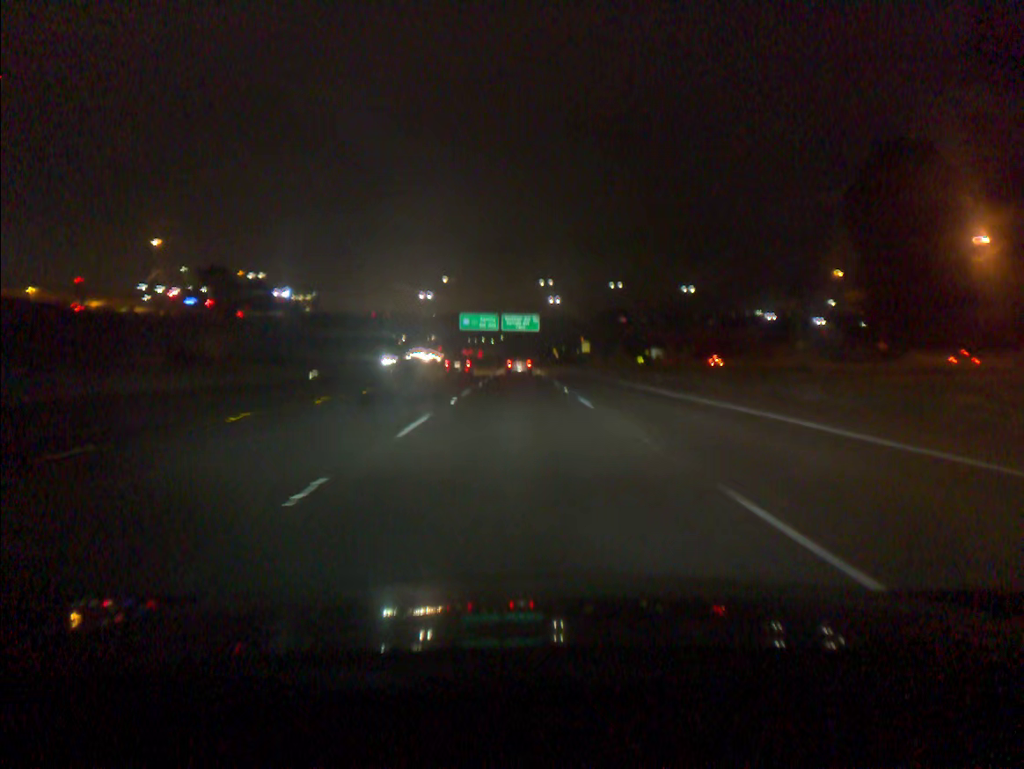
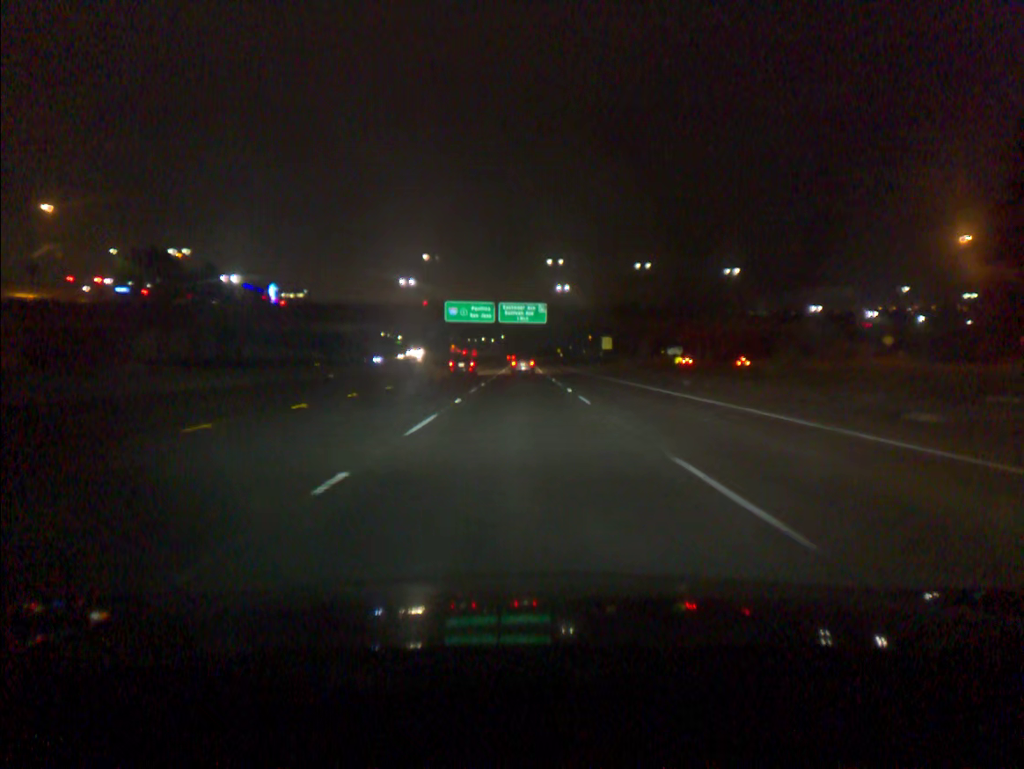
(0.0, +29.7) m; 0°
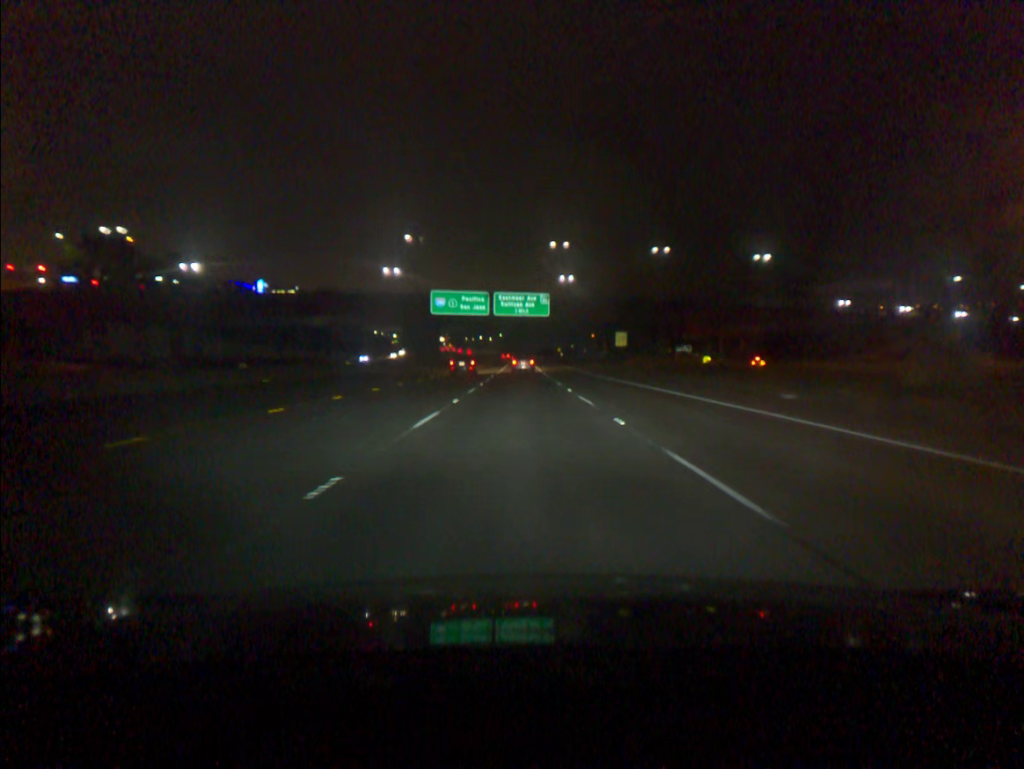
(0.0, +15.0) m; 0°
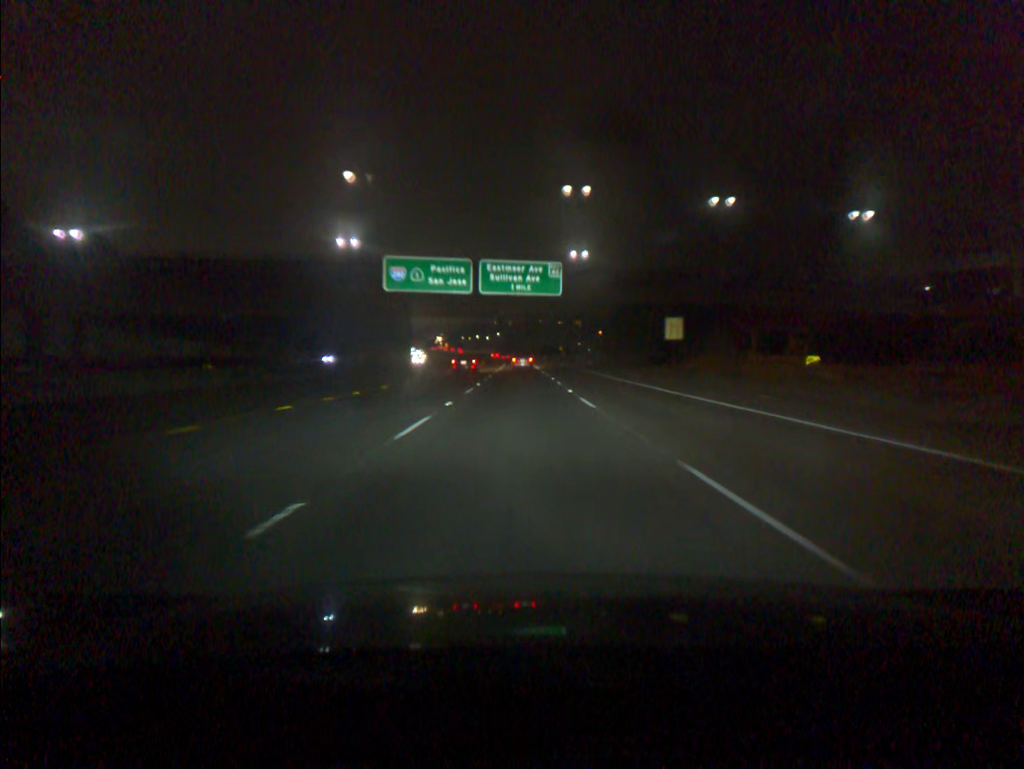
(0.0, +30.3) m; 0°
